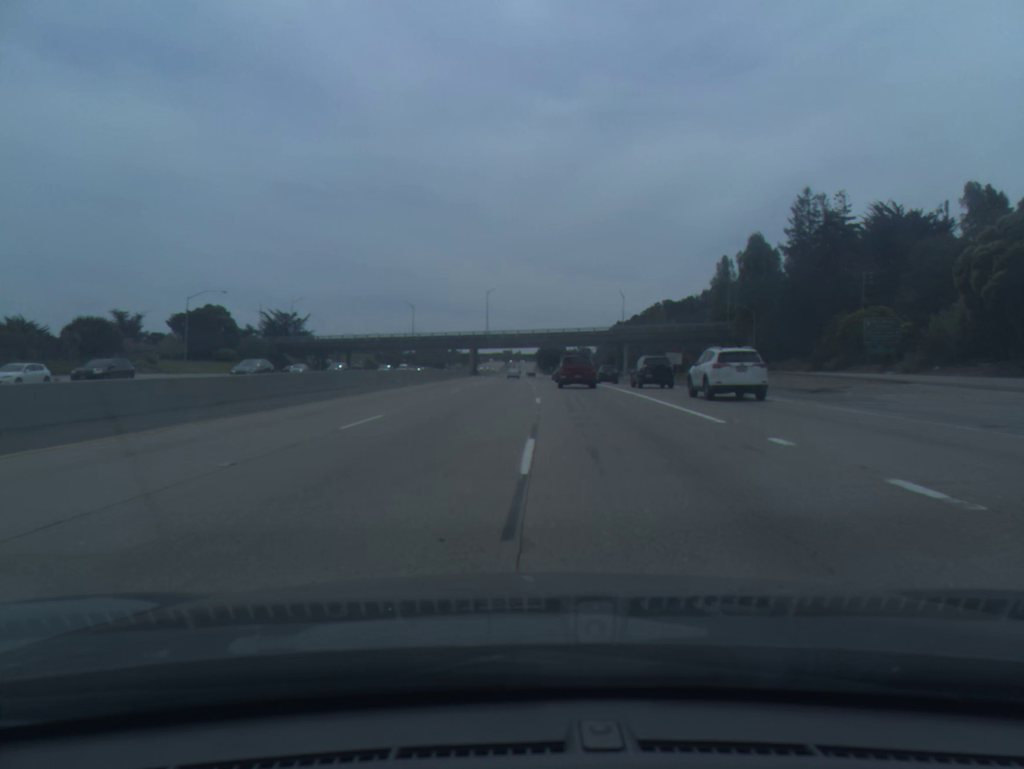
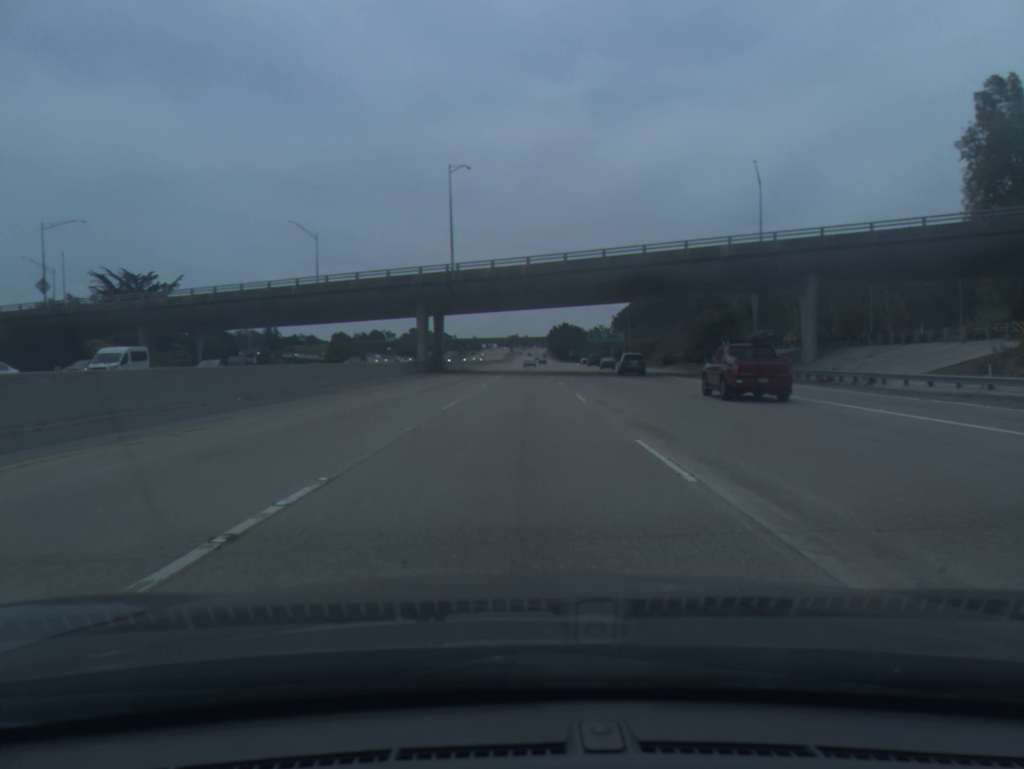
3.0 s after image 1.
(-0.6, +90.0) m; 0°
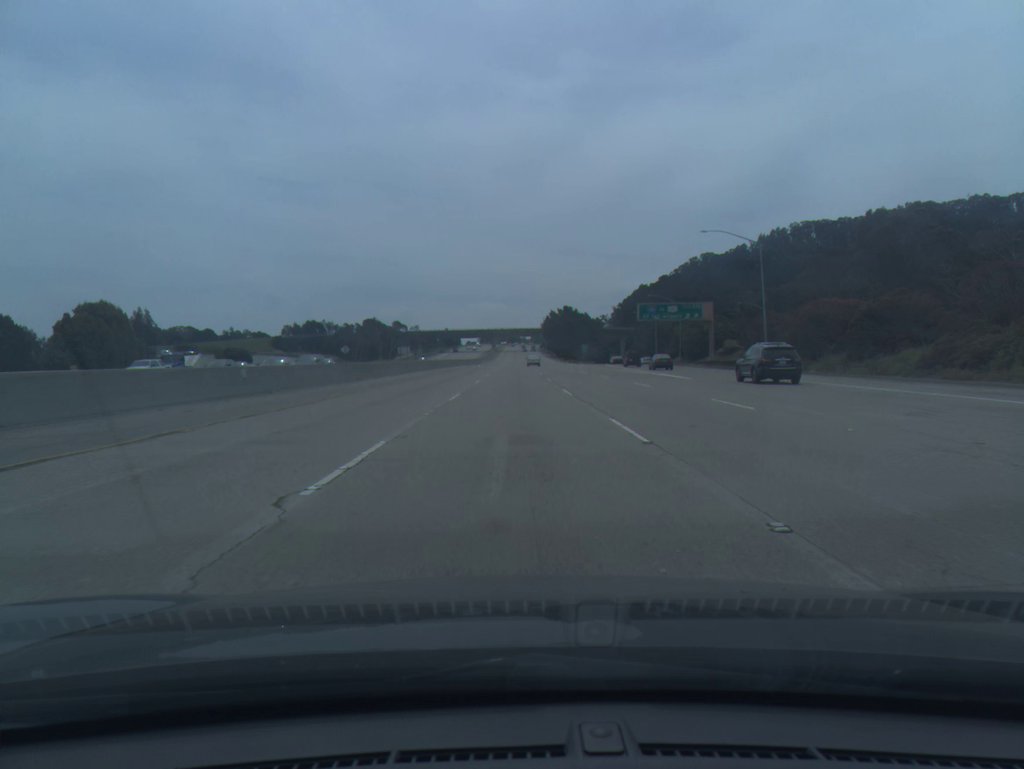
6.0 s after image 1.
(+0.9, +100.9) m; +1°
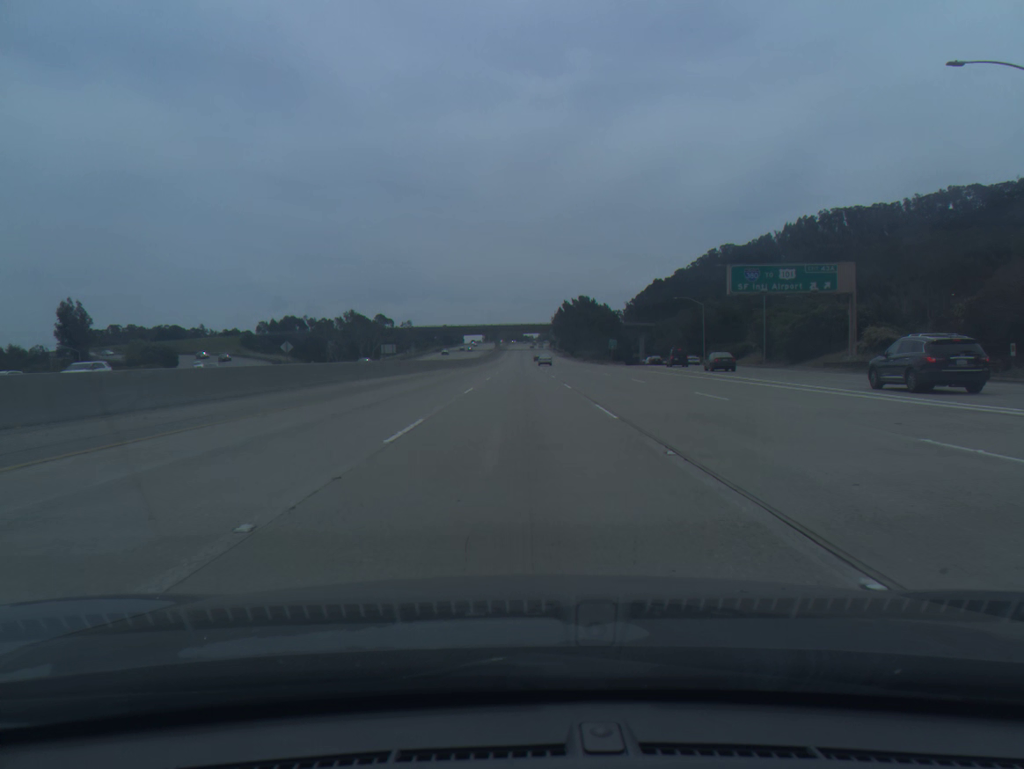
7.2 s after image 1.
(-0.2, +40.6) m; 0°
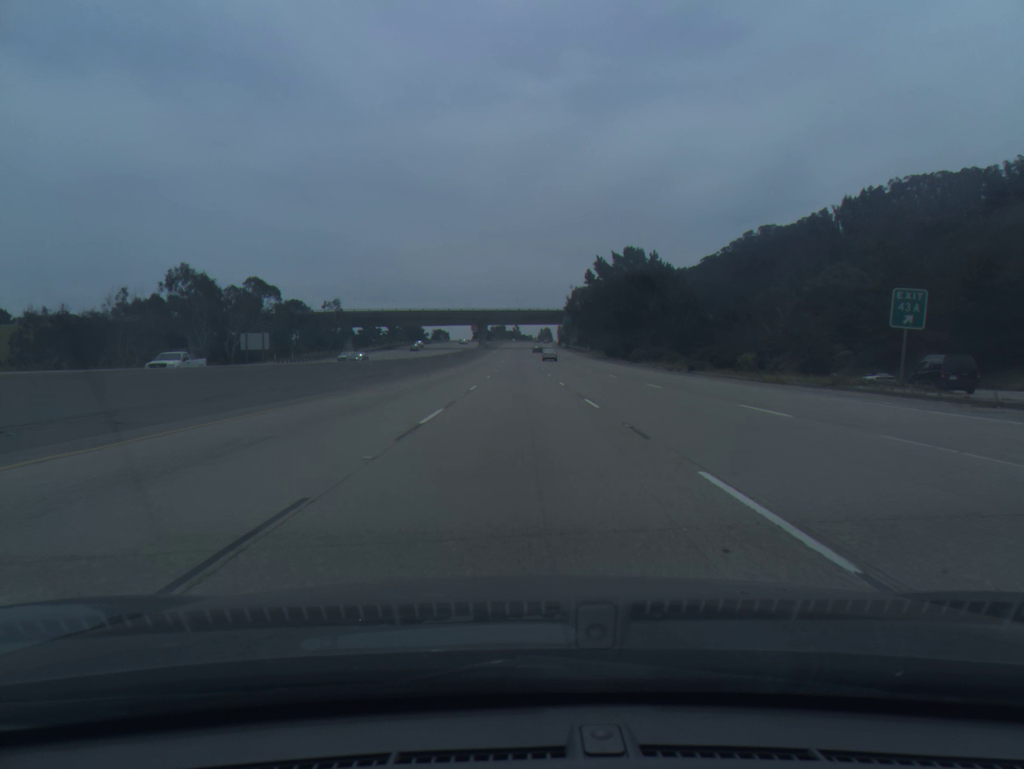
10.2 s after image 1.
(+0.3, +99.9) m; 0°
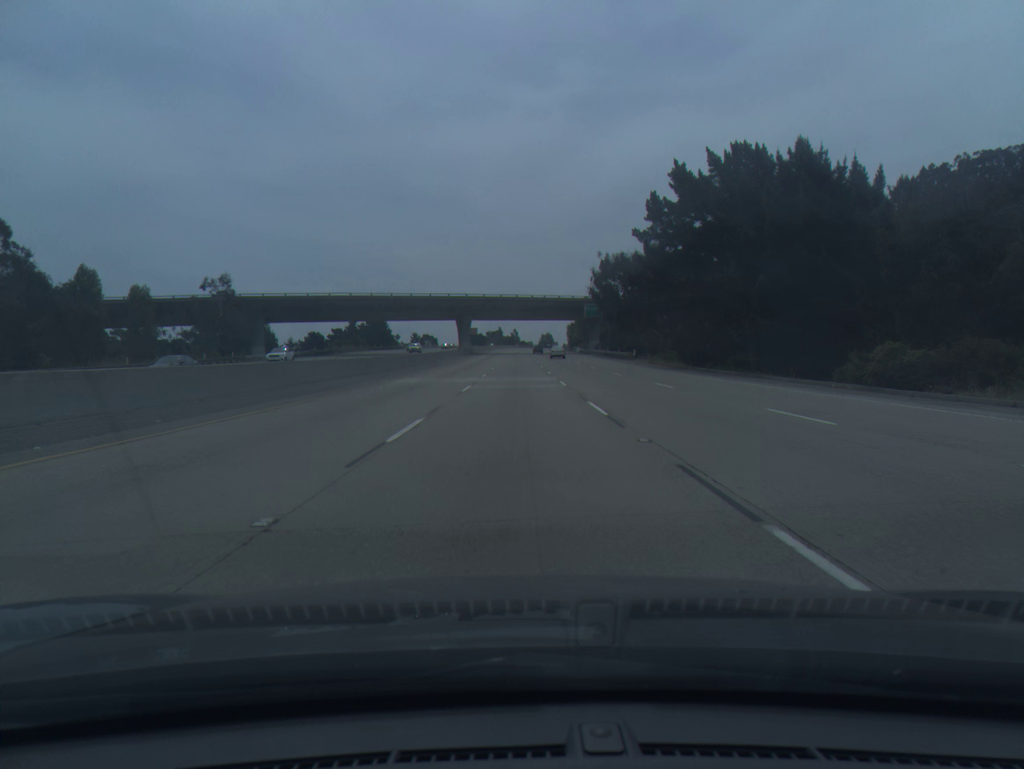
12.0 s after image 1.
(+0.1, +59.9) m; 0°
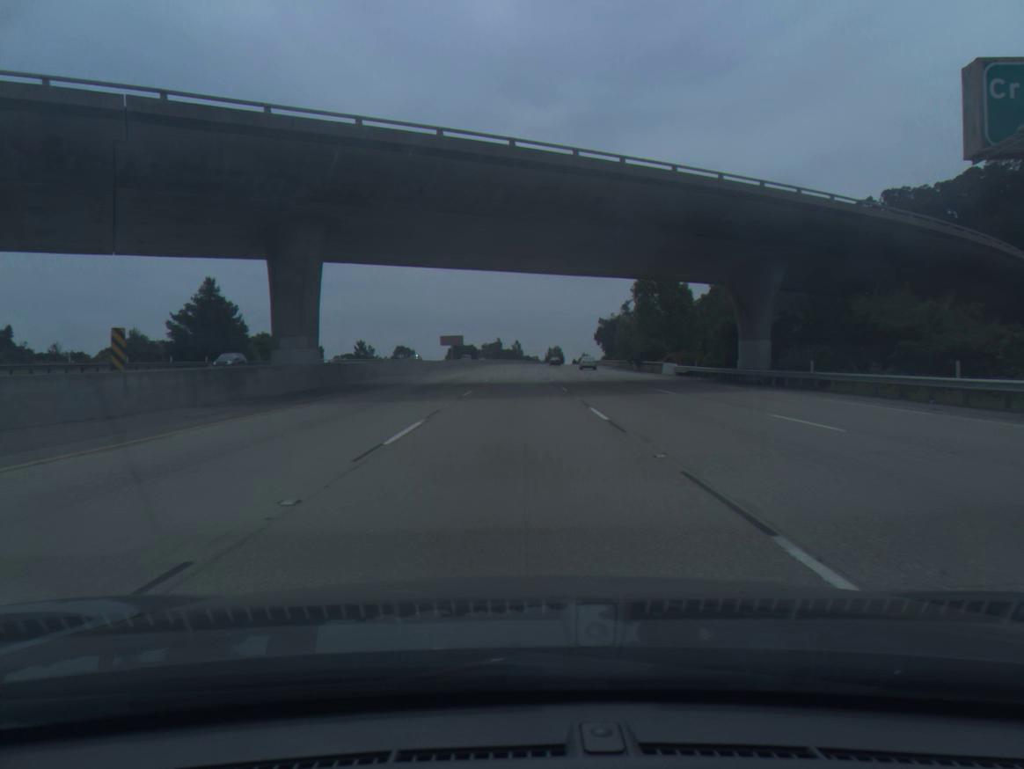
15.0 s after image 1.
(0.0, +99.9) m; 0°
